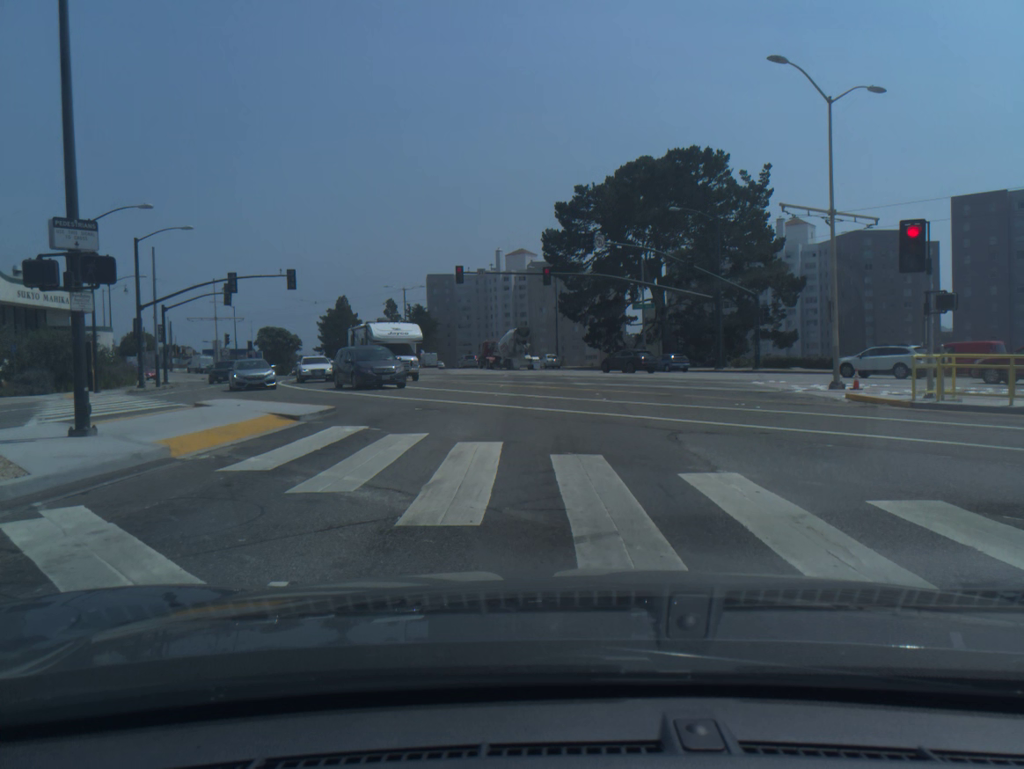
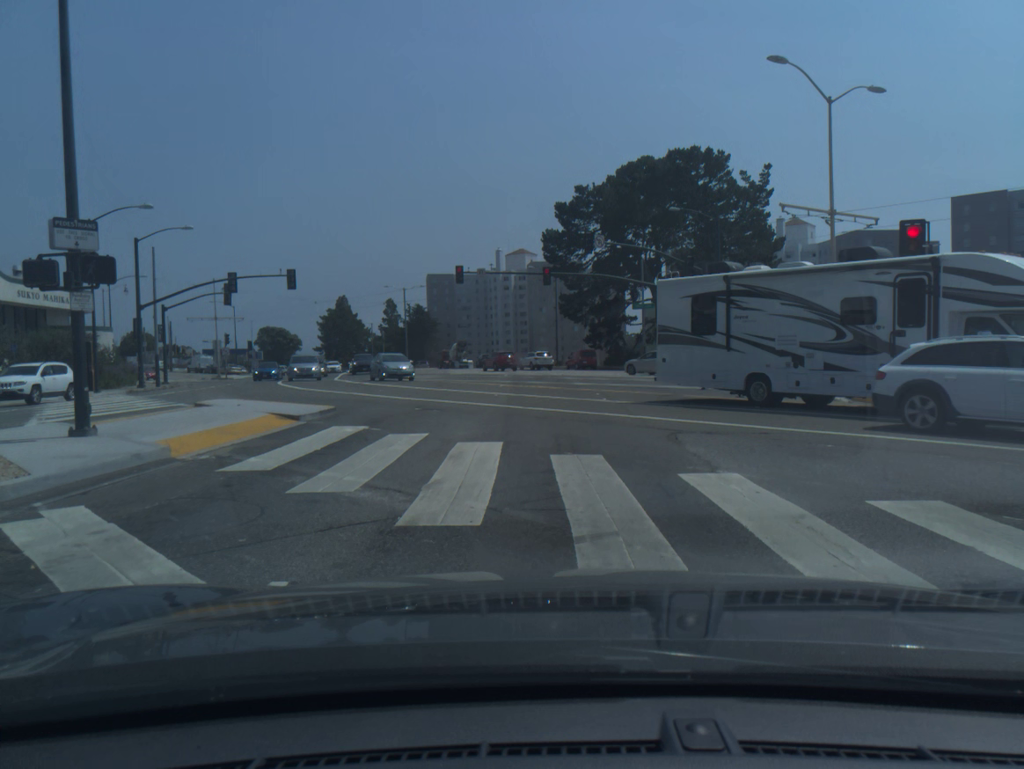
(0.0, 0.0) m; 0°
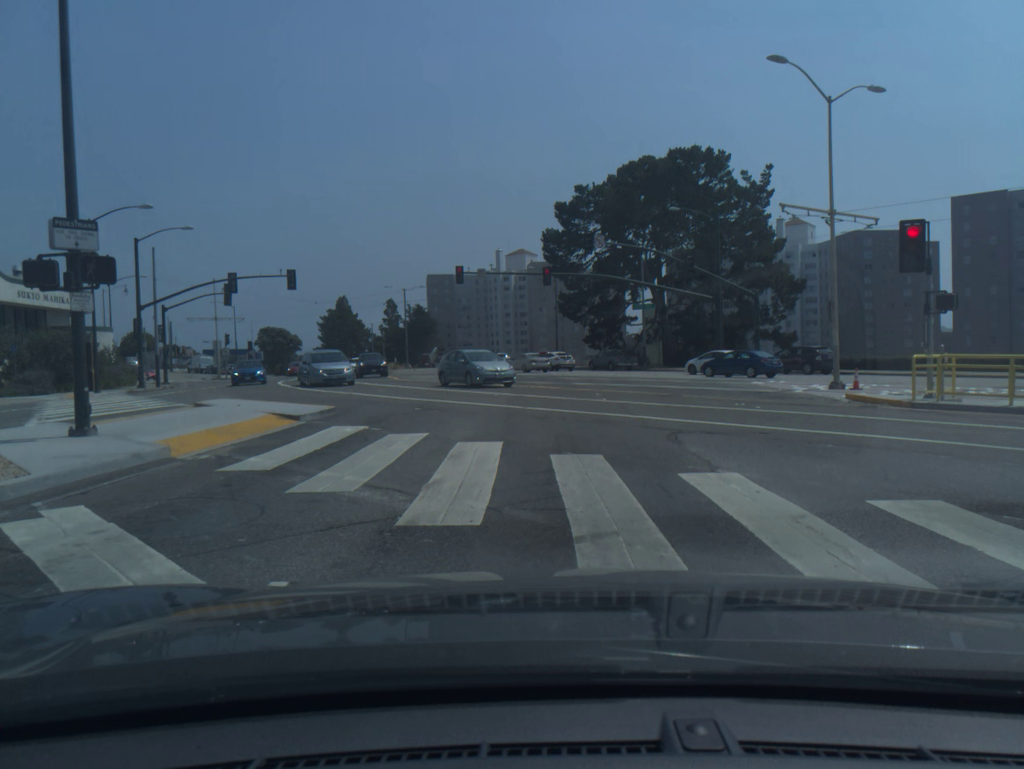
(0.0, 0.0) m; 0°
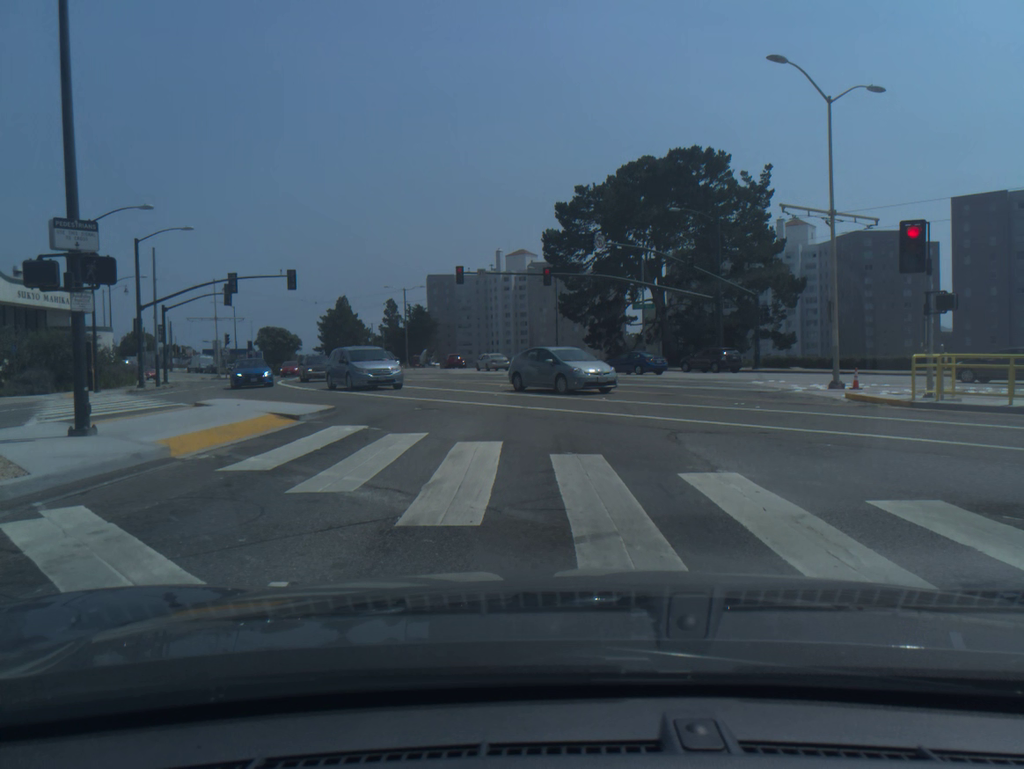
(0.0, 0.0) m; 0°
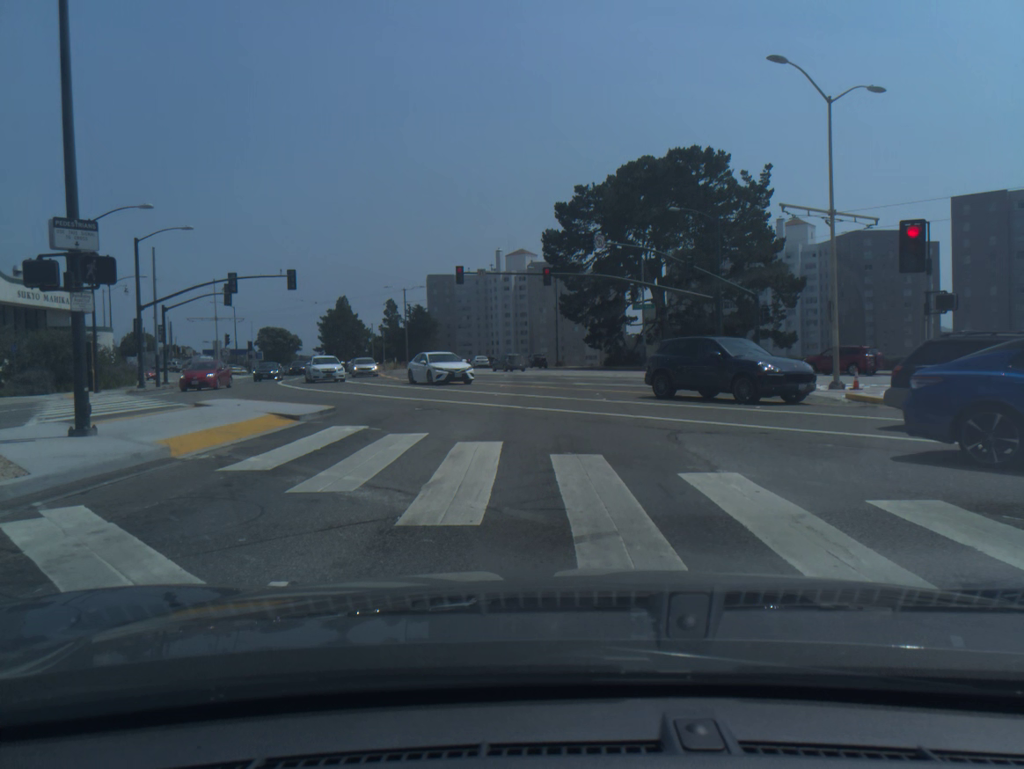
(0.0, 0.0) m; 0°
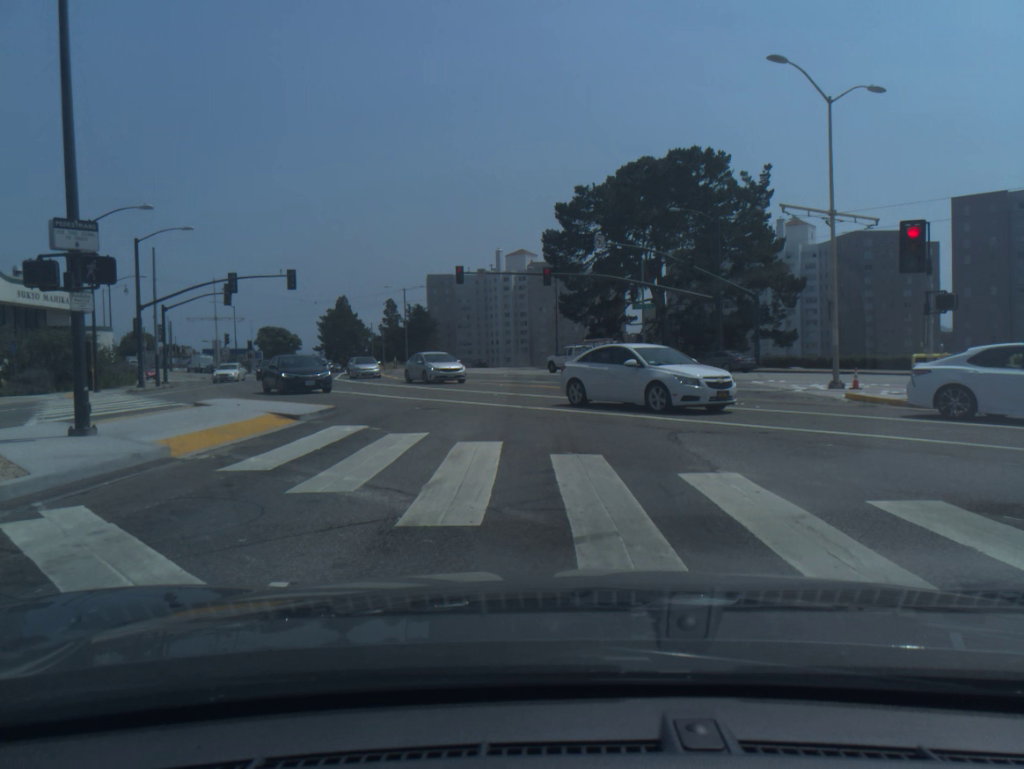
(0.0, 0.0) m; 0°
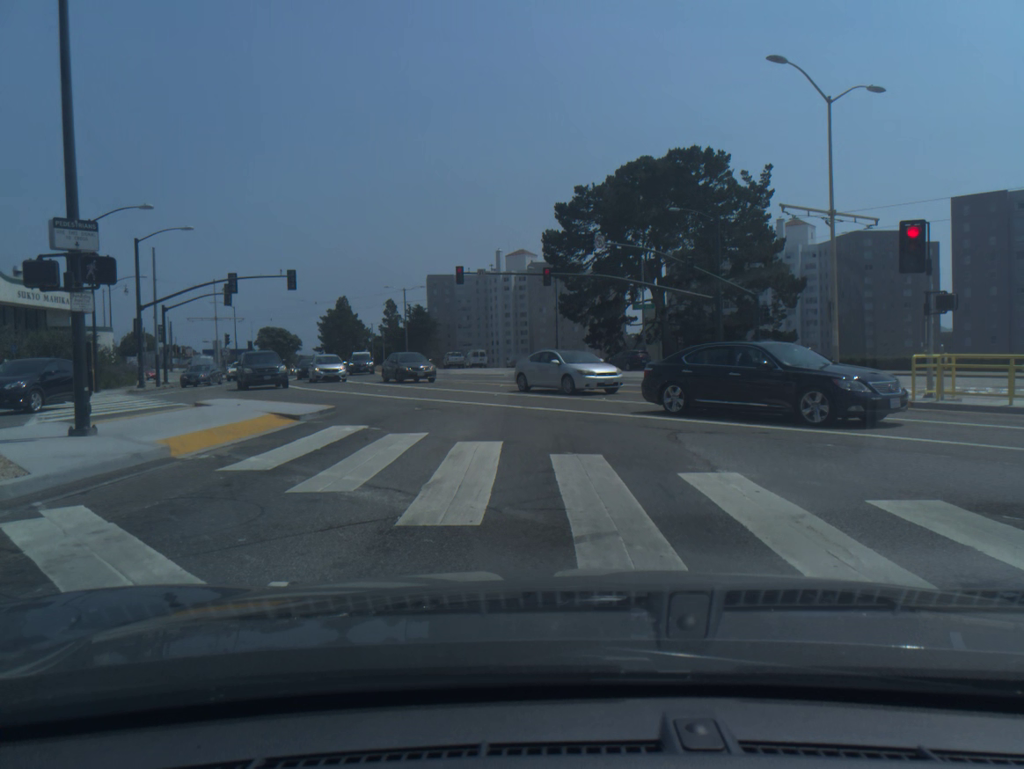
(0.0, +0.1) m; 0°
